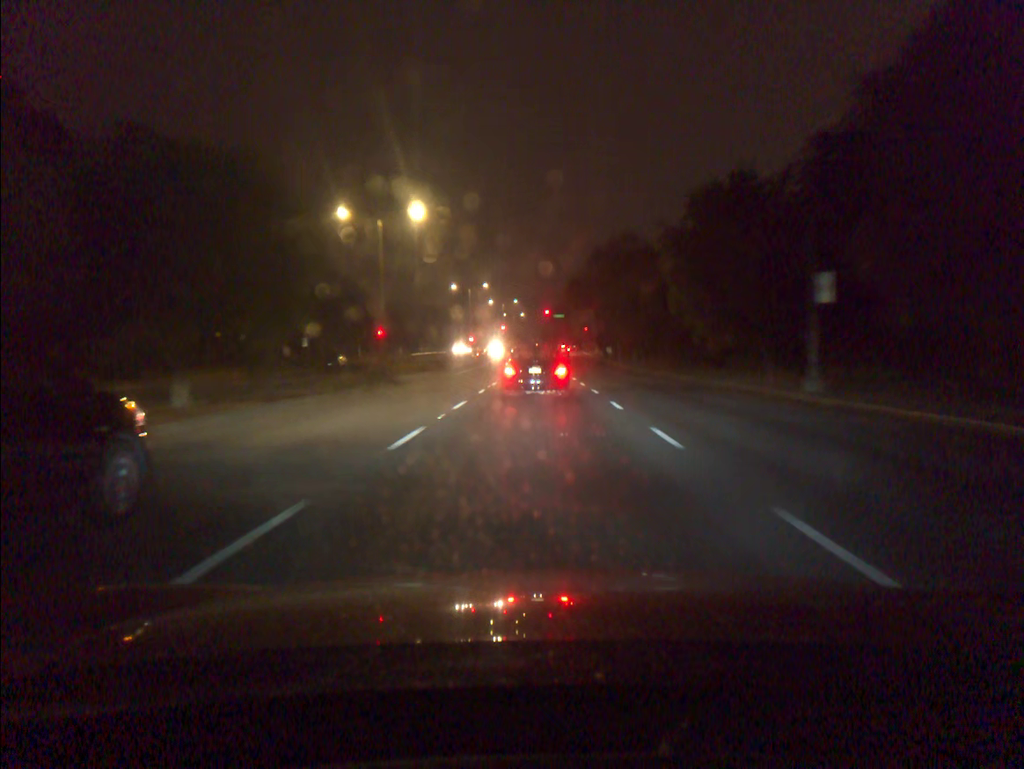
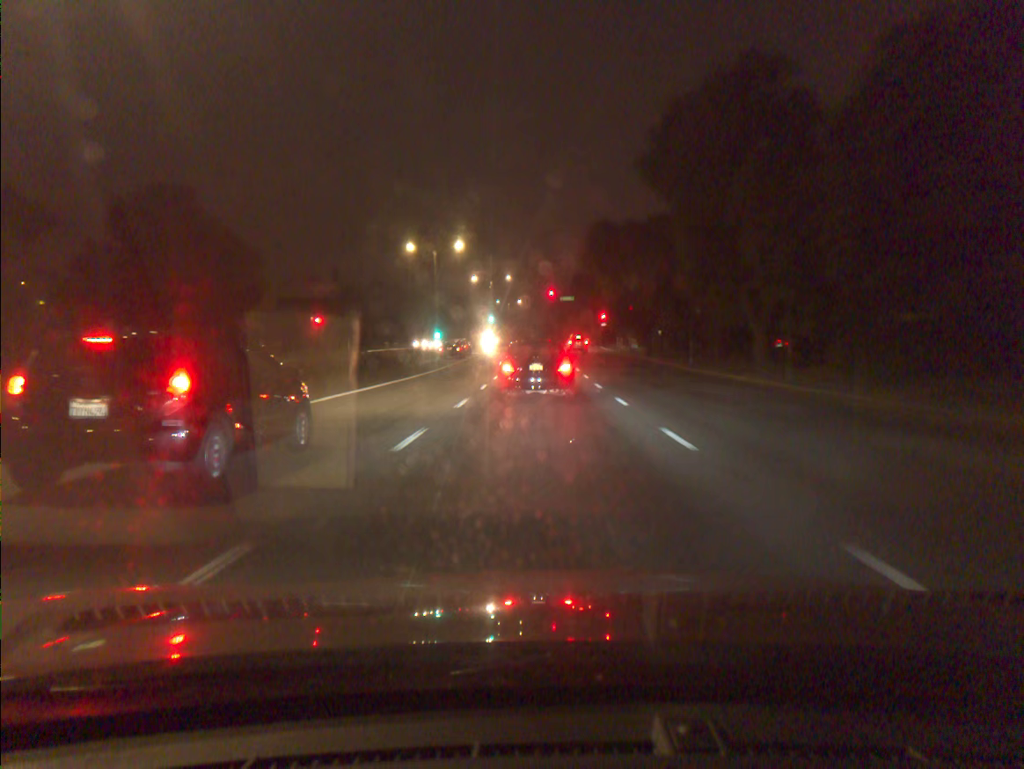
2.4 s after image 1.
(-0.1, +36.8) m; 0°
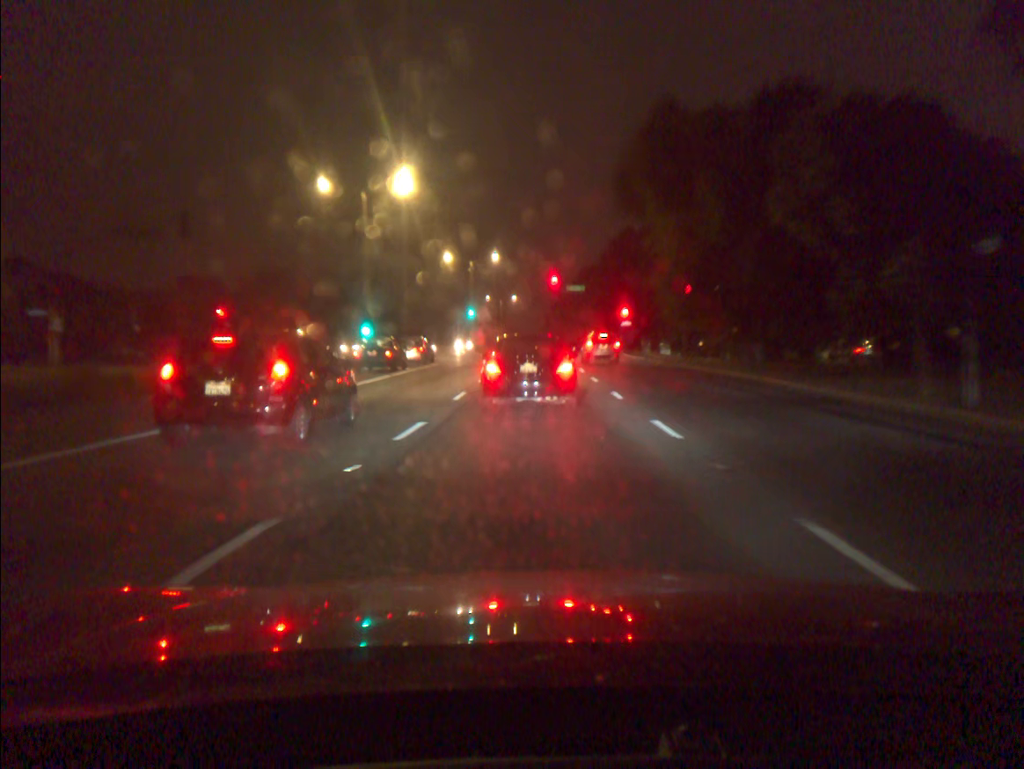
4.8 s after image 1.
(+0.1, +28.2) m; 0°
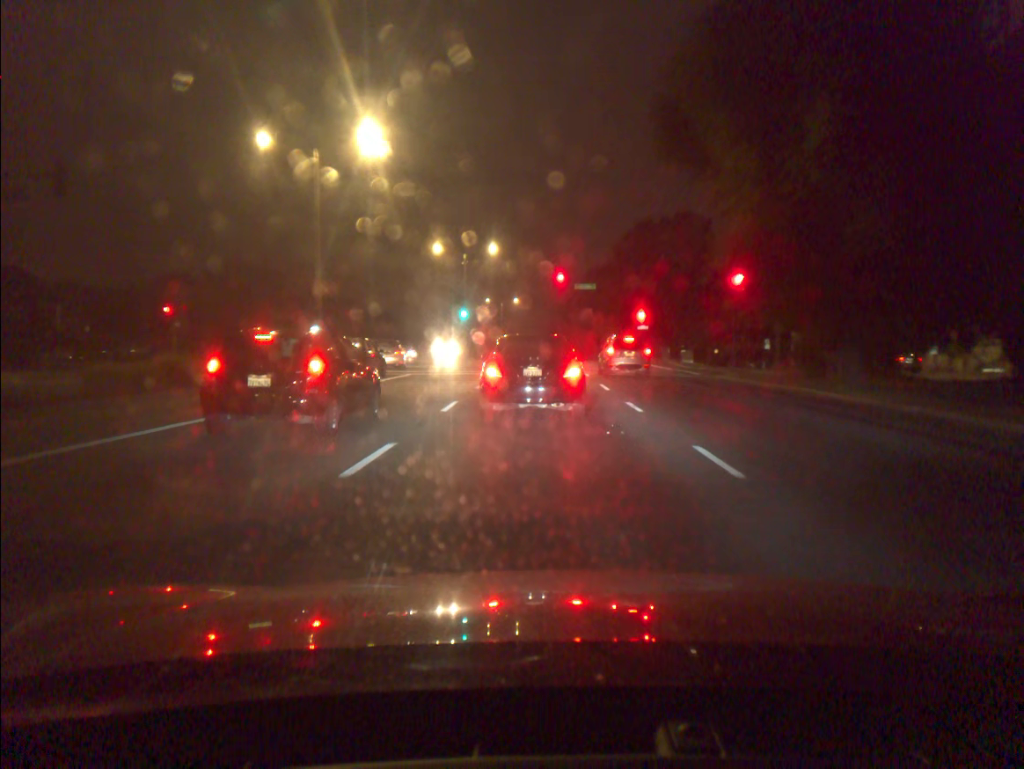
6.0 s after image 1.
(0.0, +10.2) m; 0°
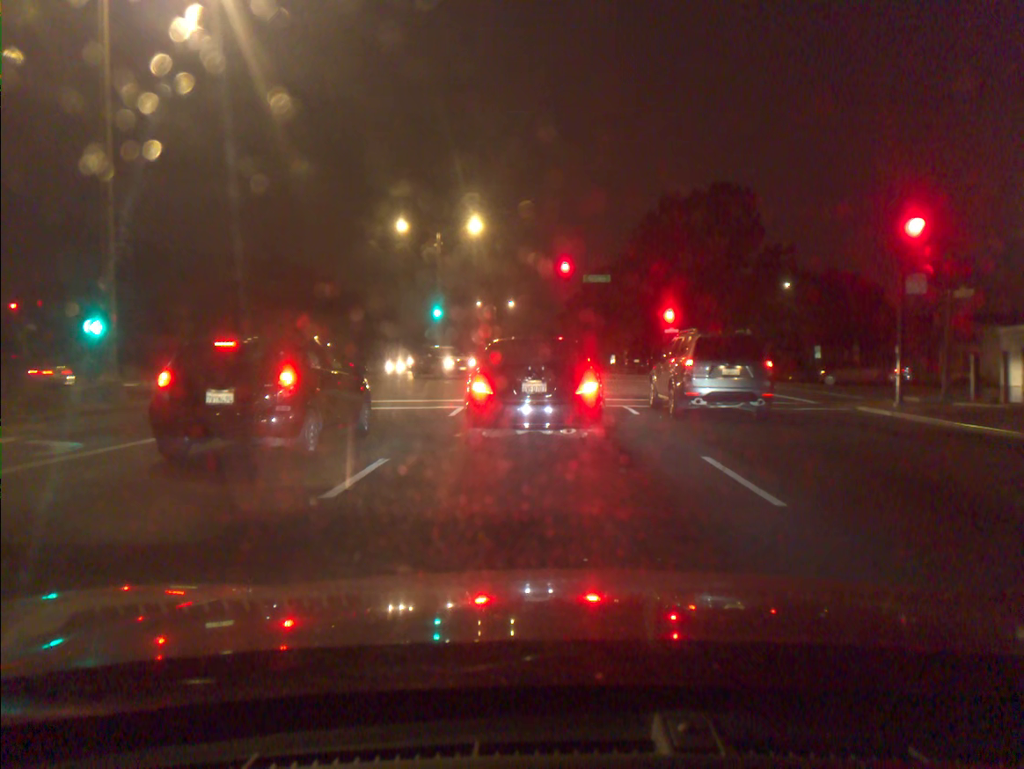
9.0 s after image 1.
(0.0, +15.9) m; 0°
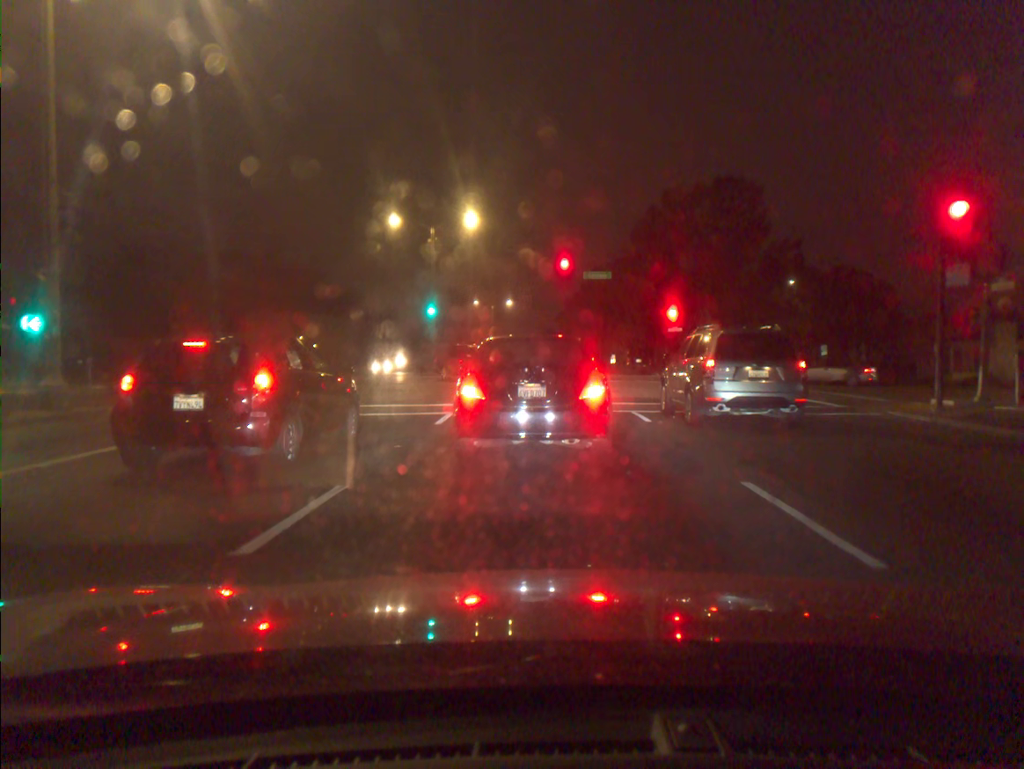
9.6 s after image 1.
(0.0, +1.9) m; 0°
